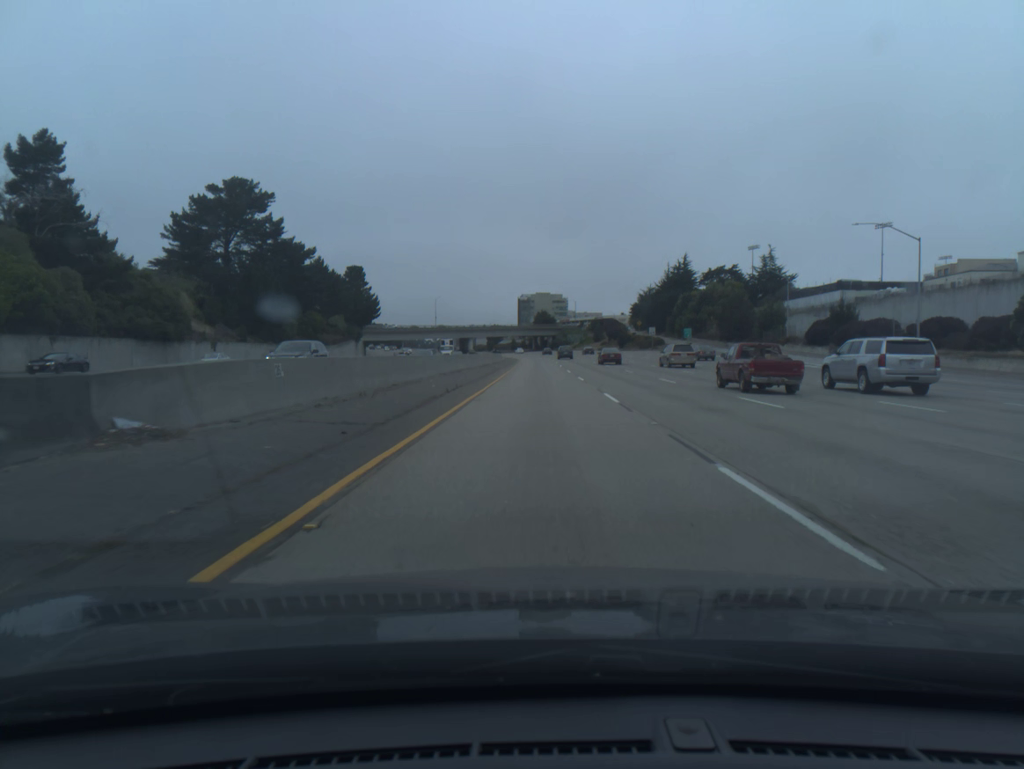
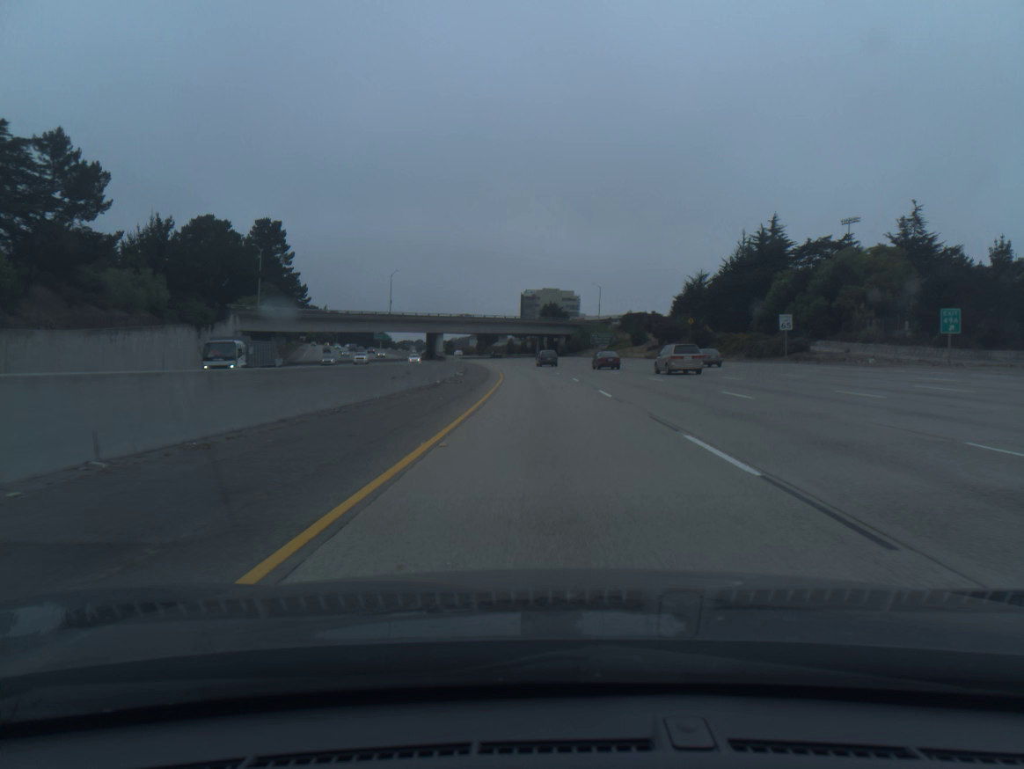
(-0.3, +81.9) m; 0°
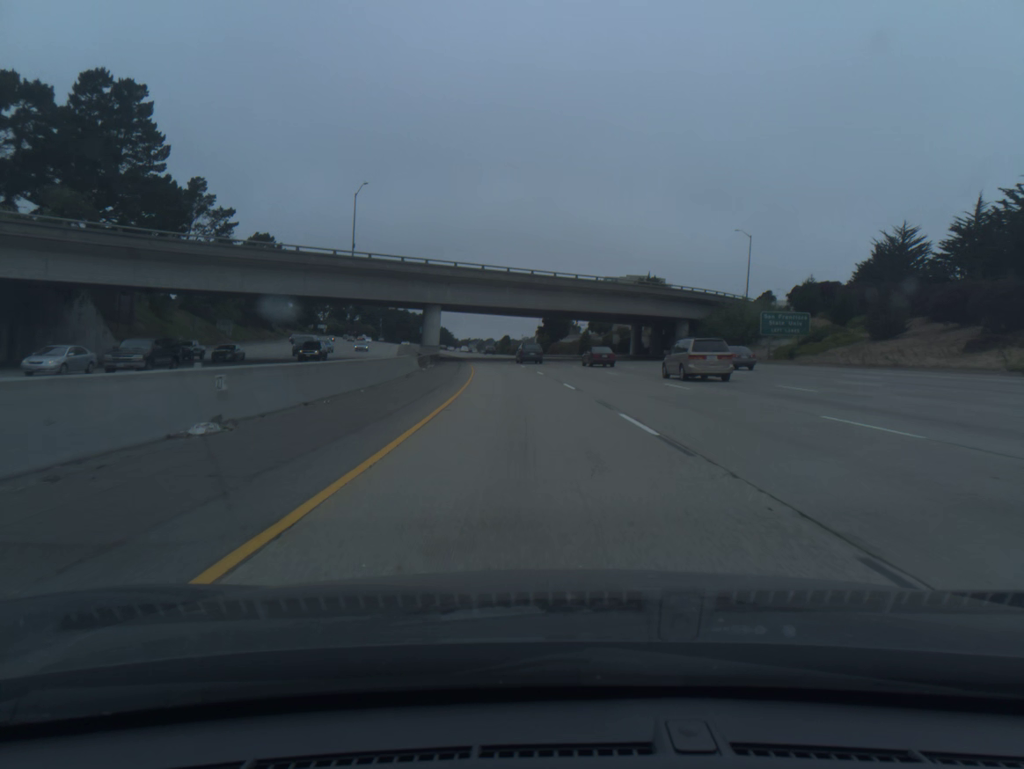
(-2.7, +81.7) m; -5°
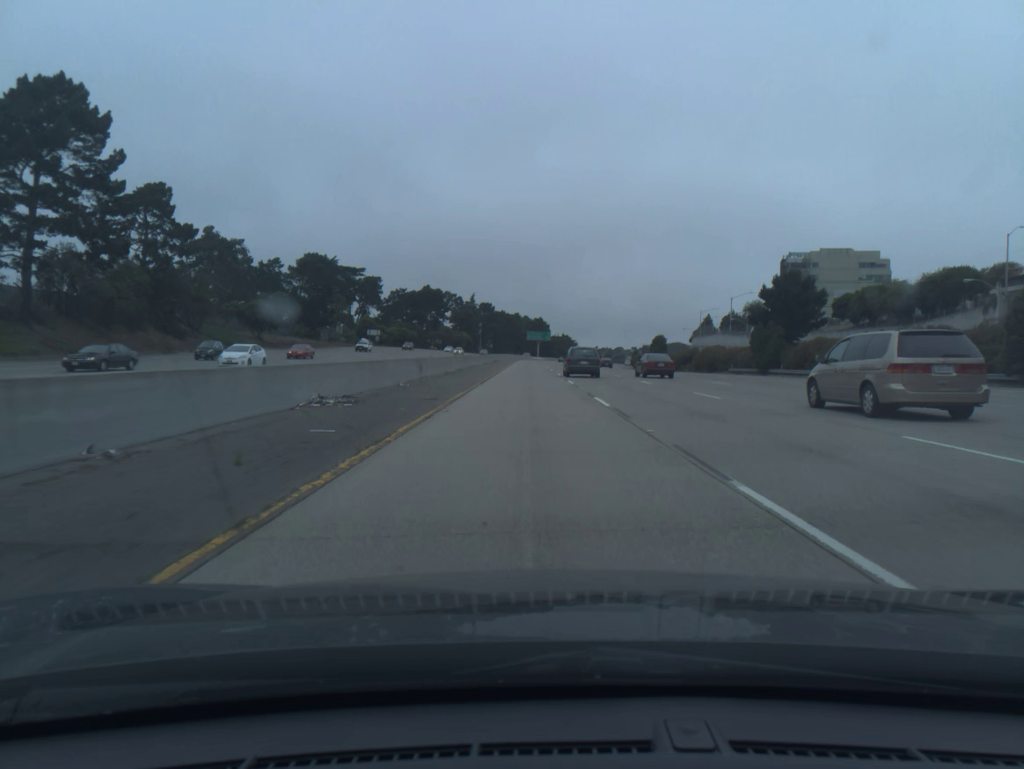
(-9.0, +101.7) m; -9°
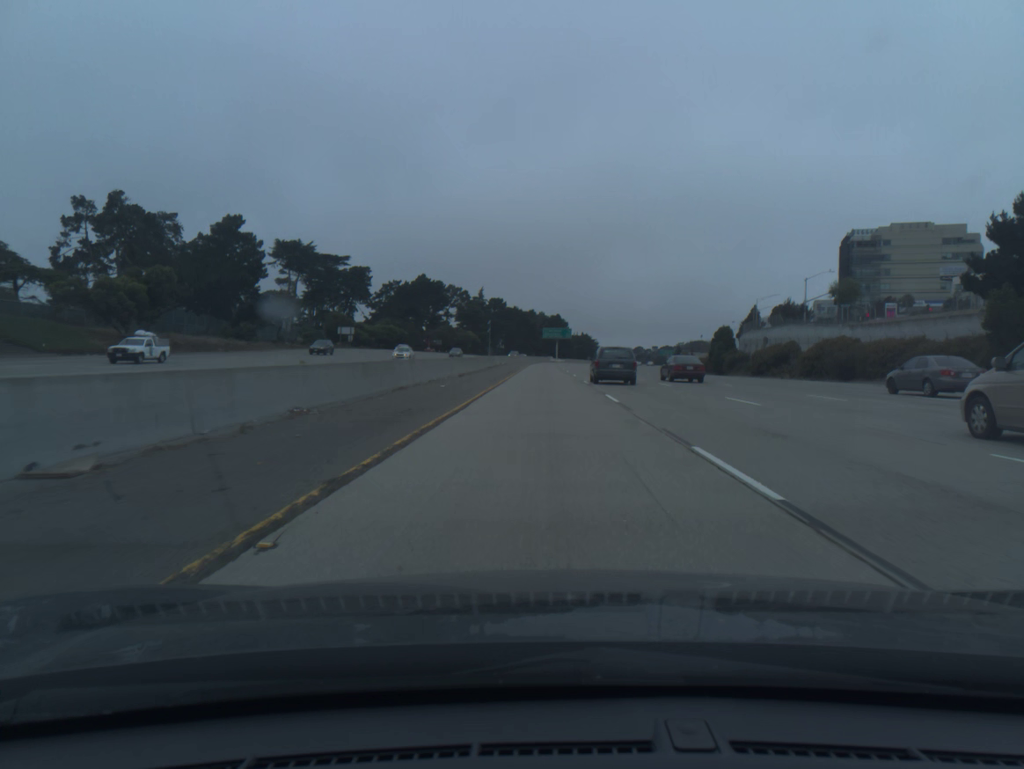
(-0.5, +40.9) m; -1°
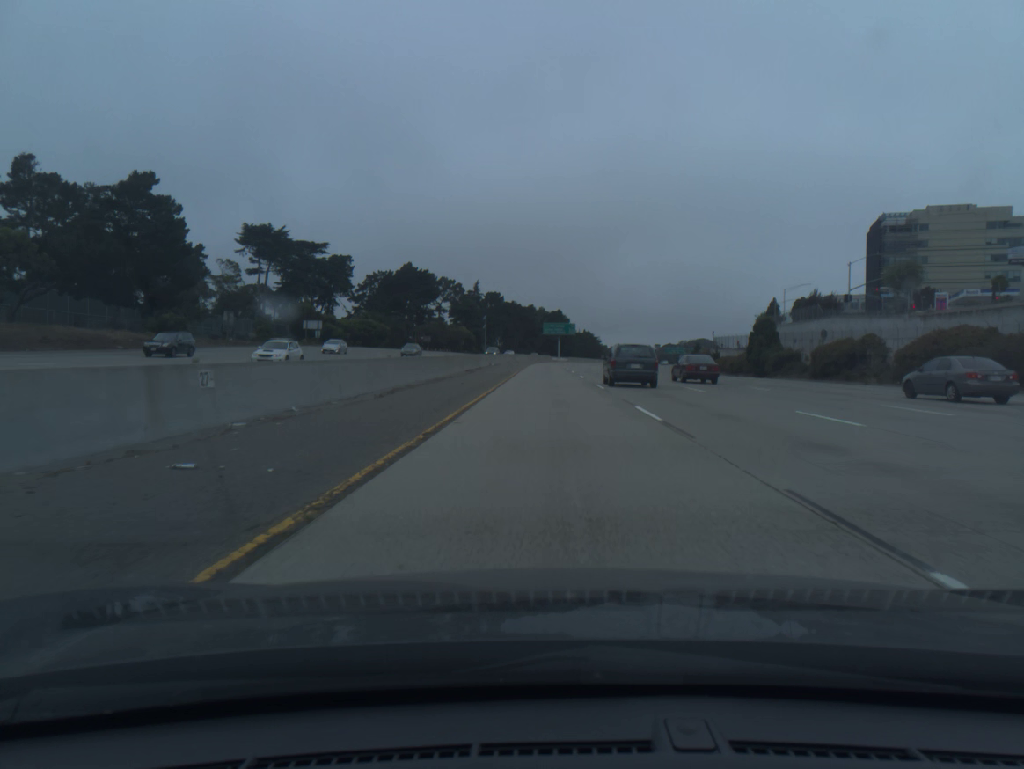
(0.0, +20.5) m; 0°
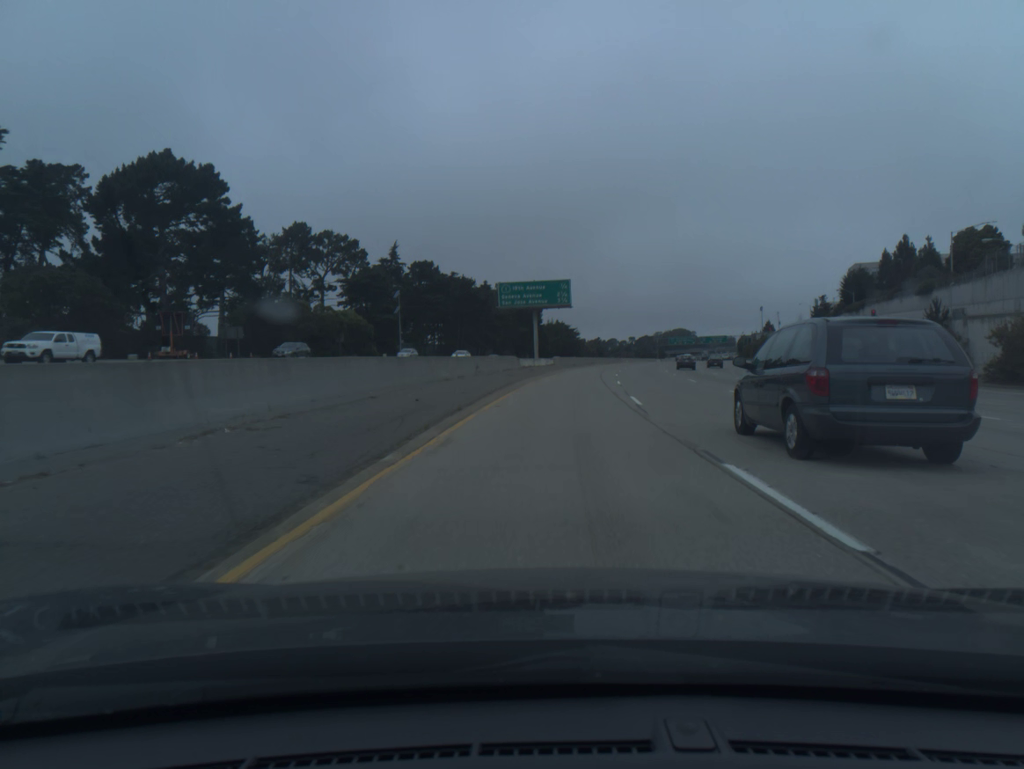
(+1.5, +102.4) m; +2°
